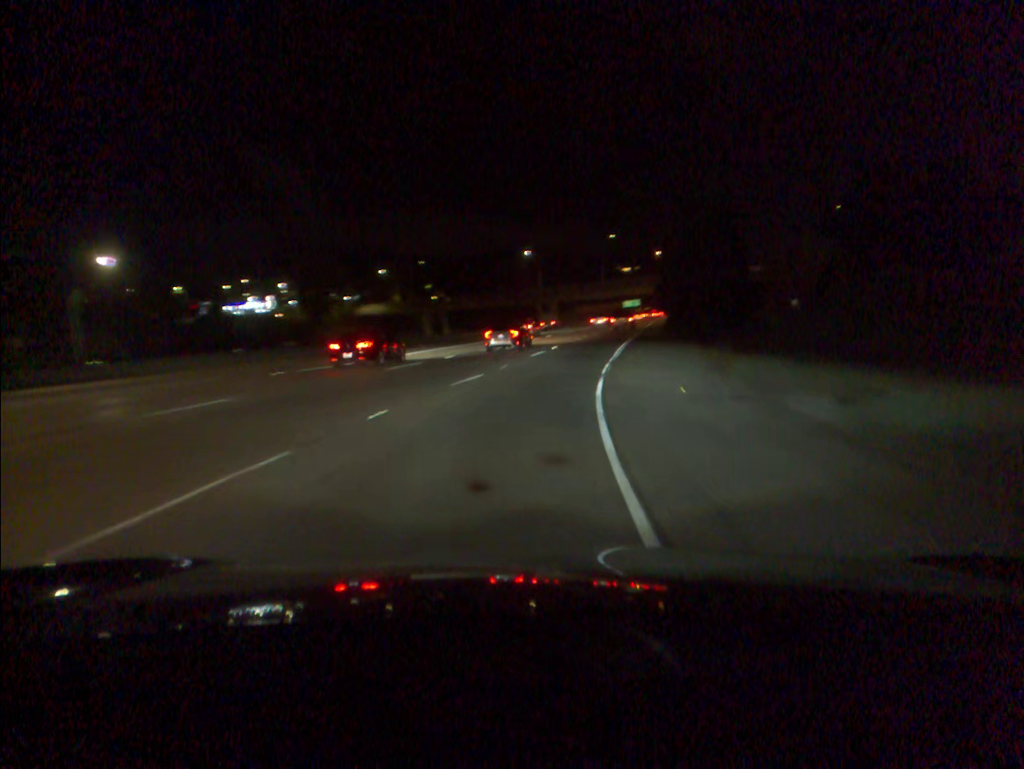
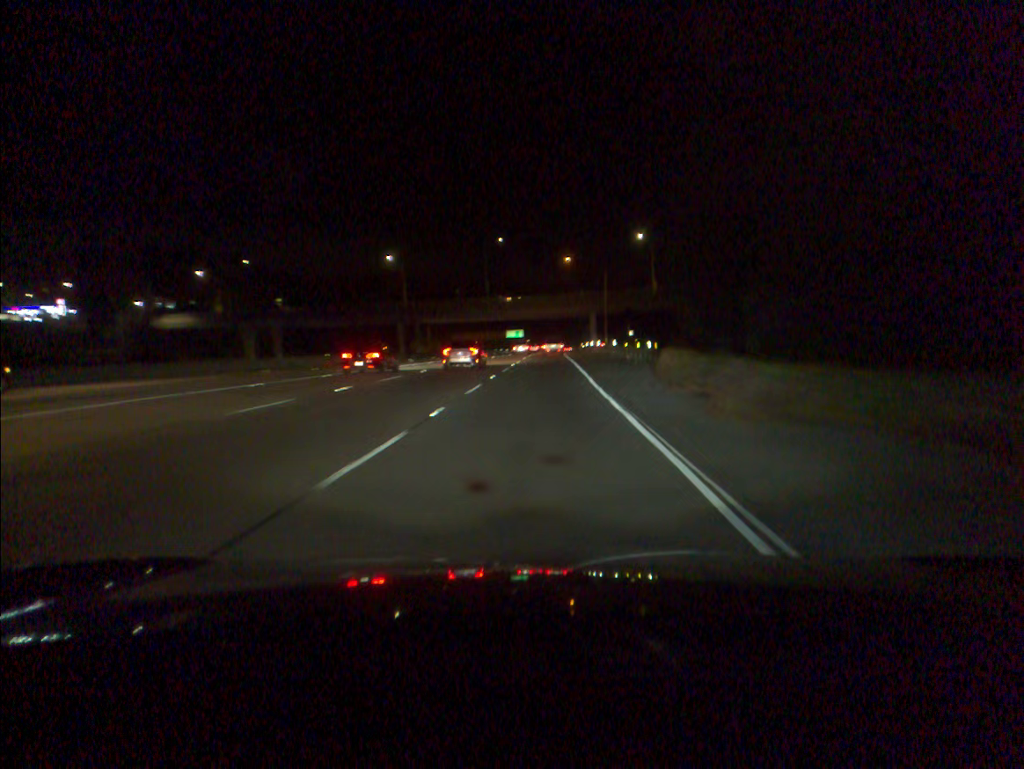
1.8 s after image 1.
(+3.5, +40.3) m; +9°
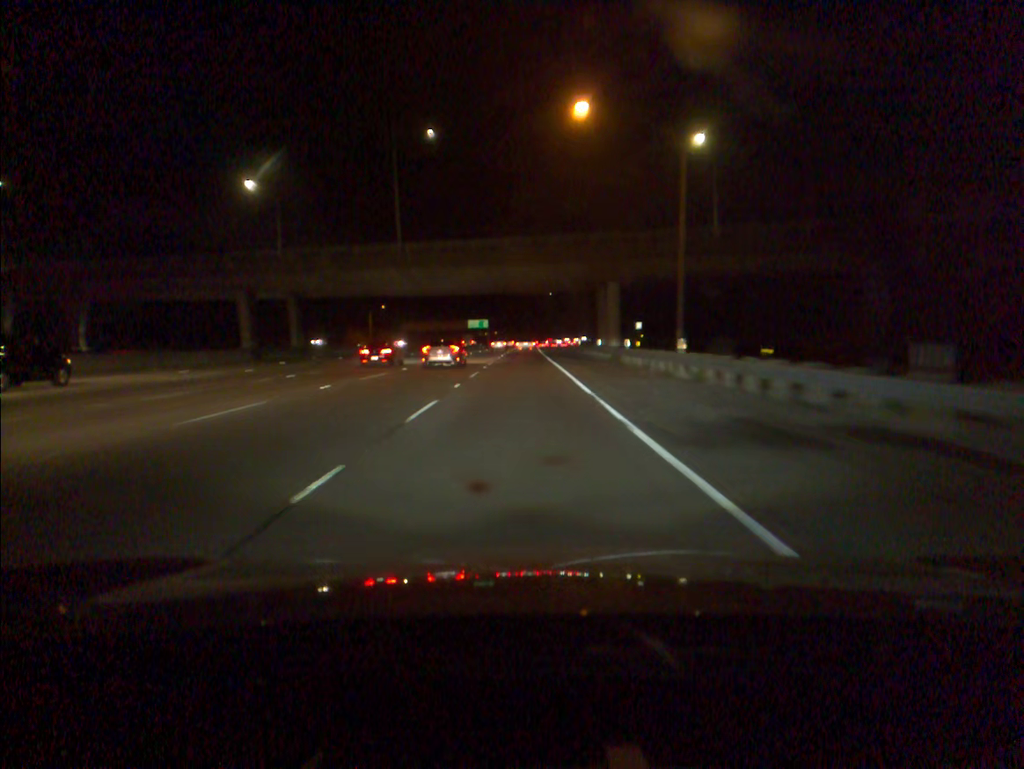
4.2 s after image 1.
(+1.7, +56.6) m; +2°
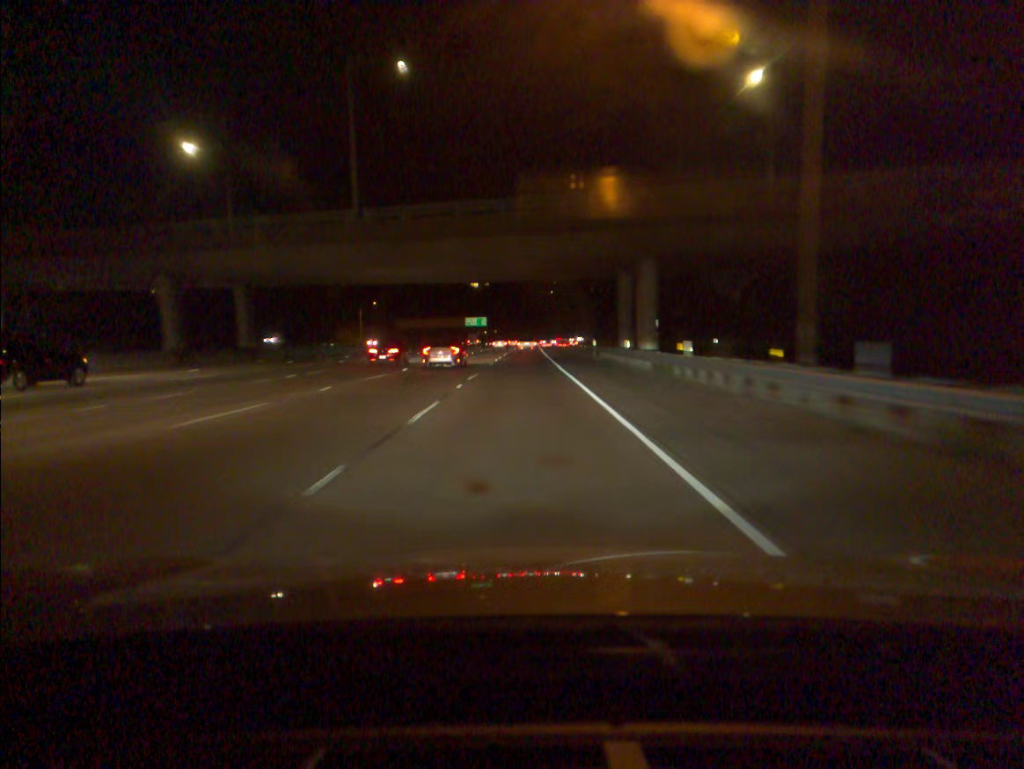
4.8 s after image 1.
(0.0, +14.4) m; 0°
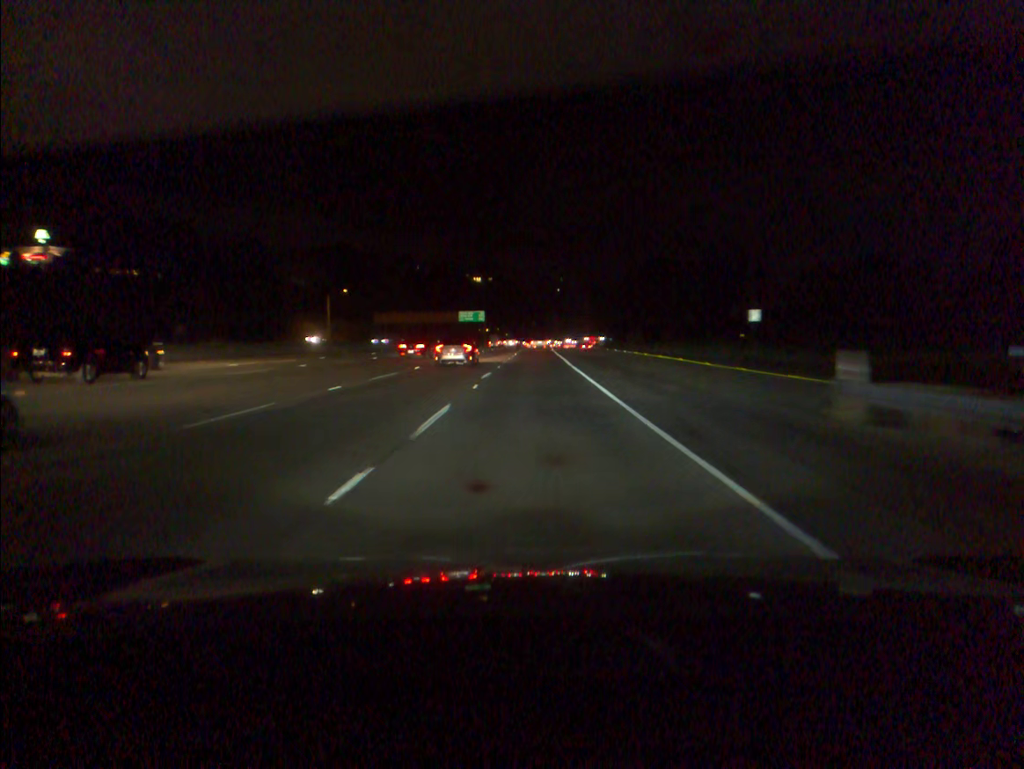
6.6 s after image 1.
(-0.2, +43.9) m; 0°
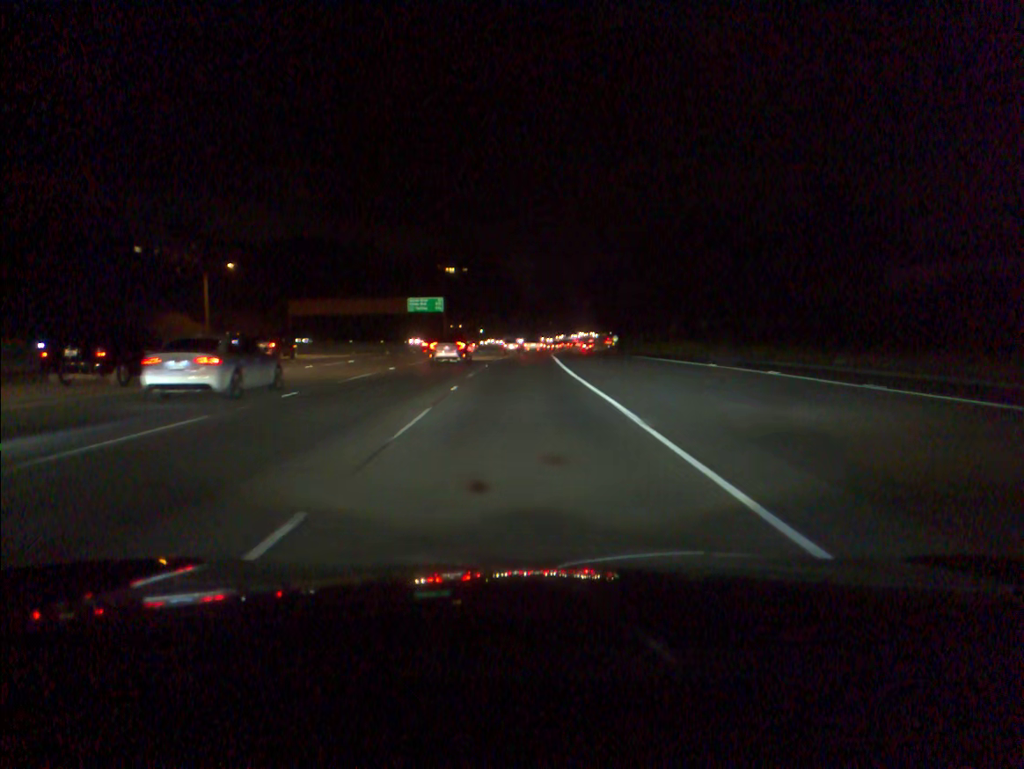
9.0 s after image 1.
(+0.8, +60.2) m; +1°
